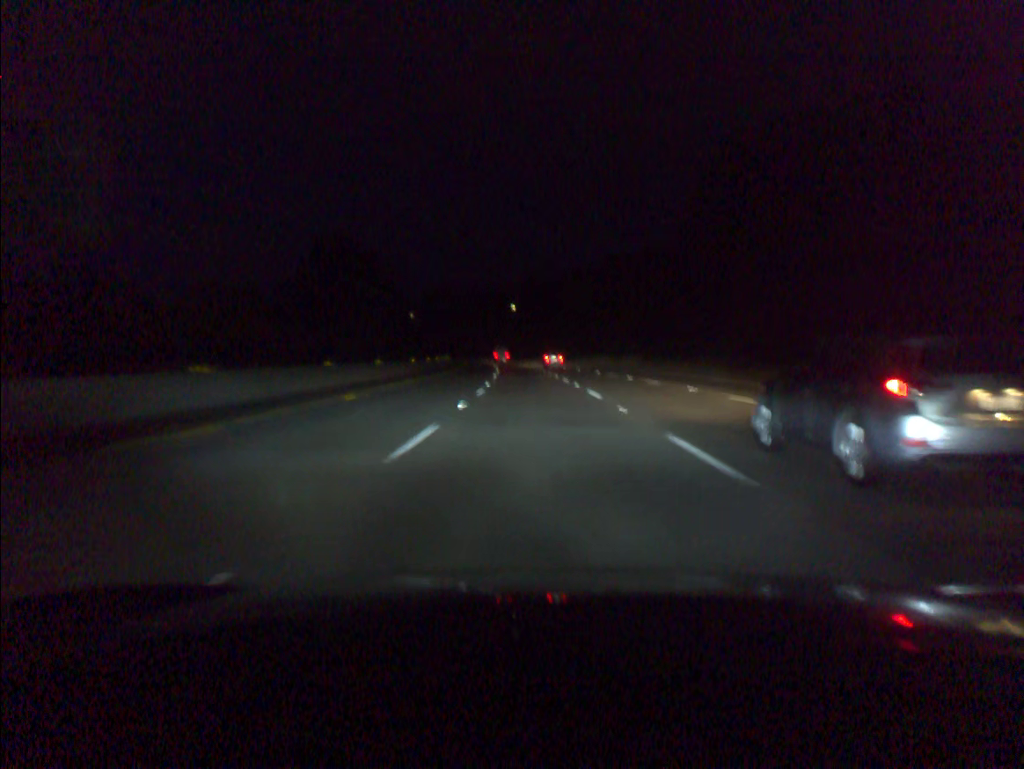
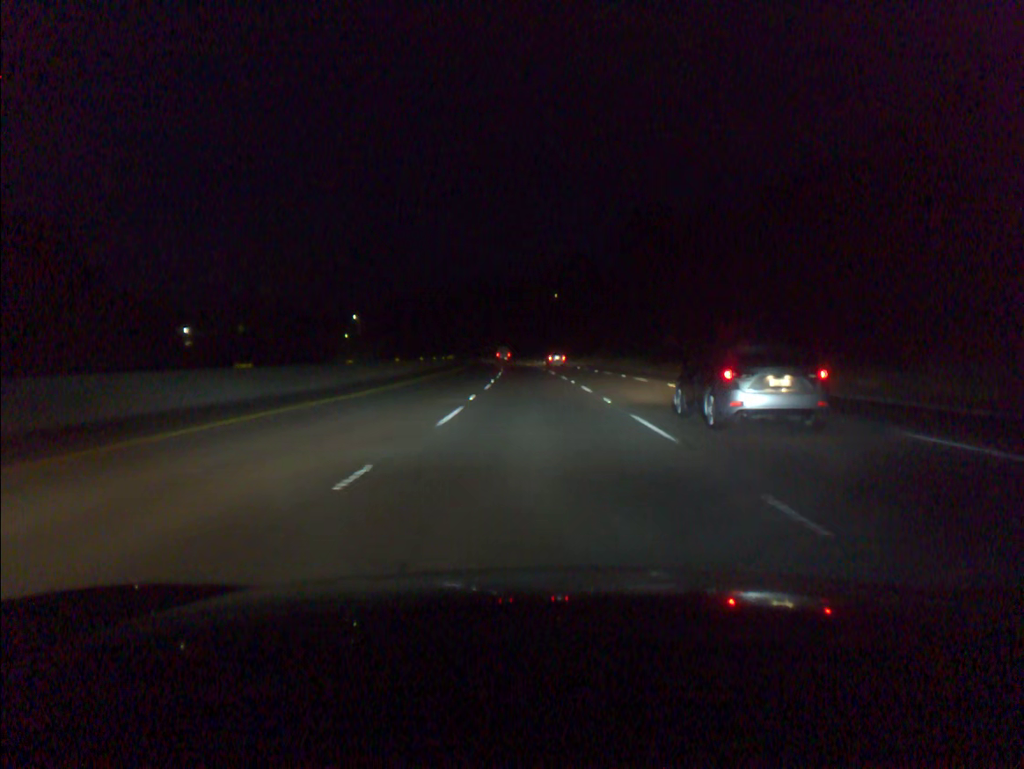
(-1.8, +69.2) m; -3°
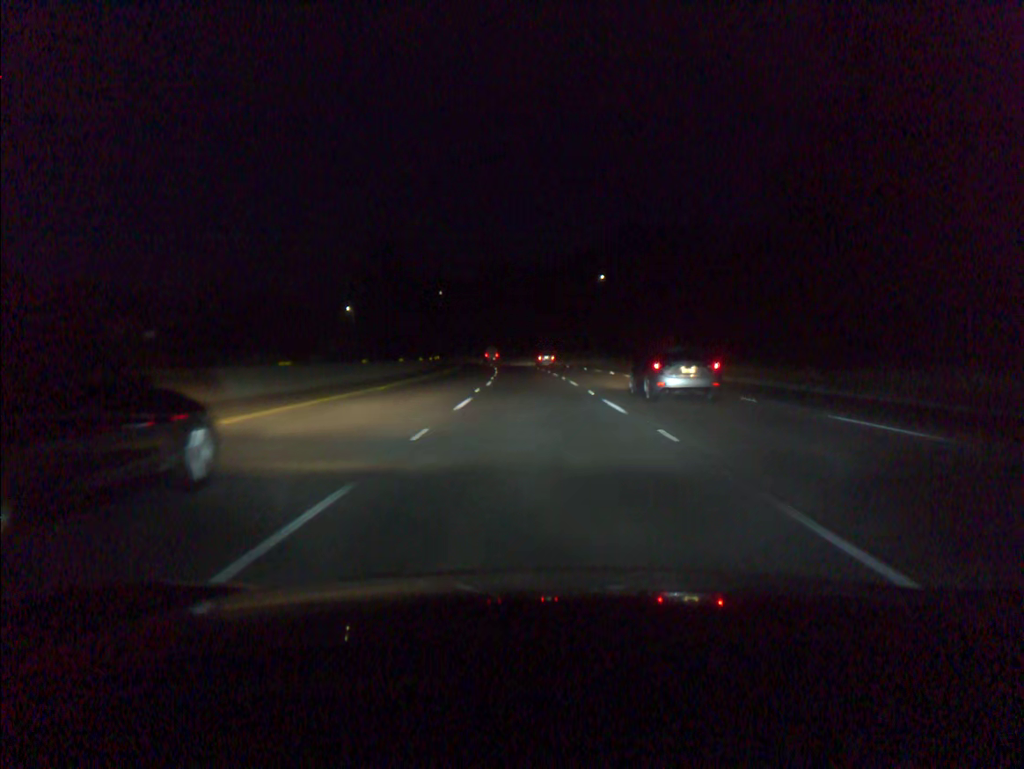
(-1.6, +69.1) m; -3°
